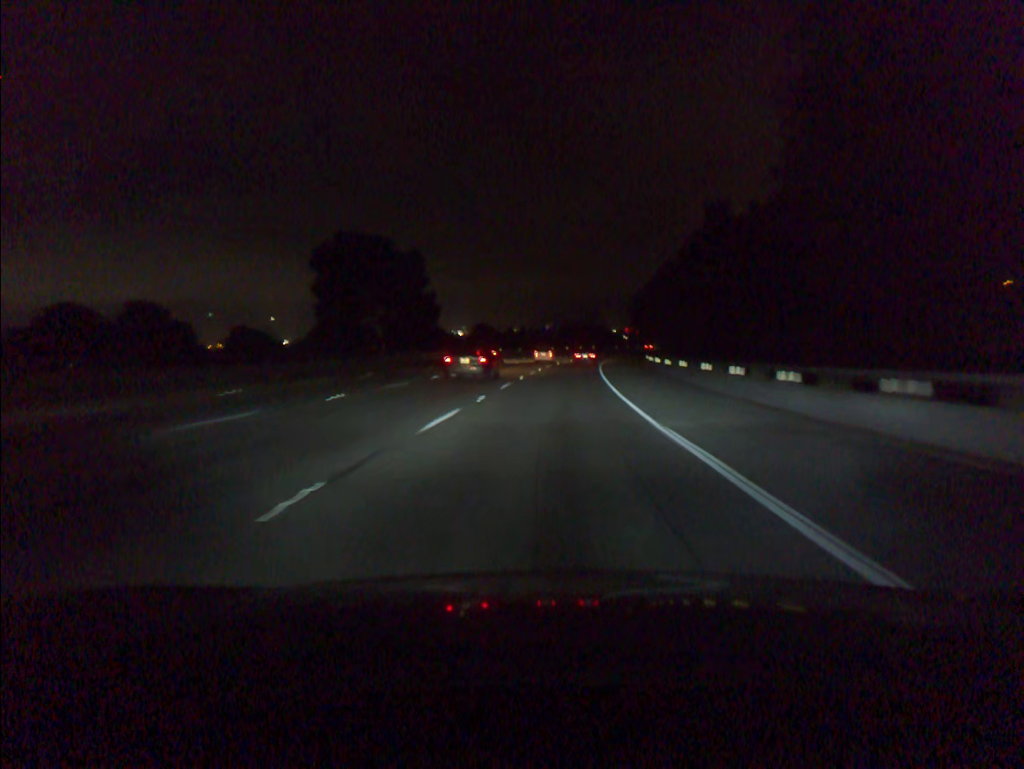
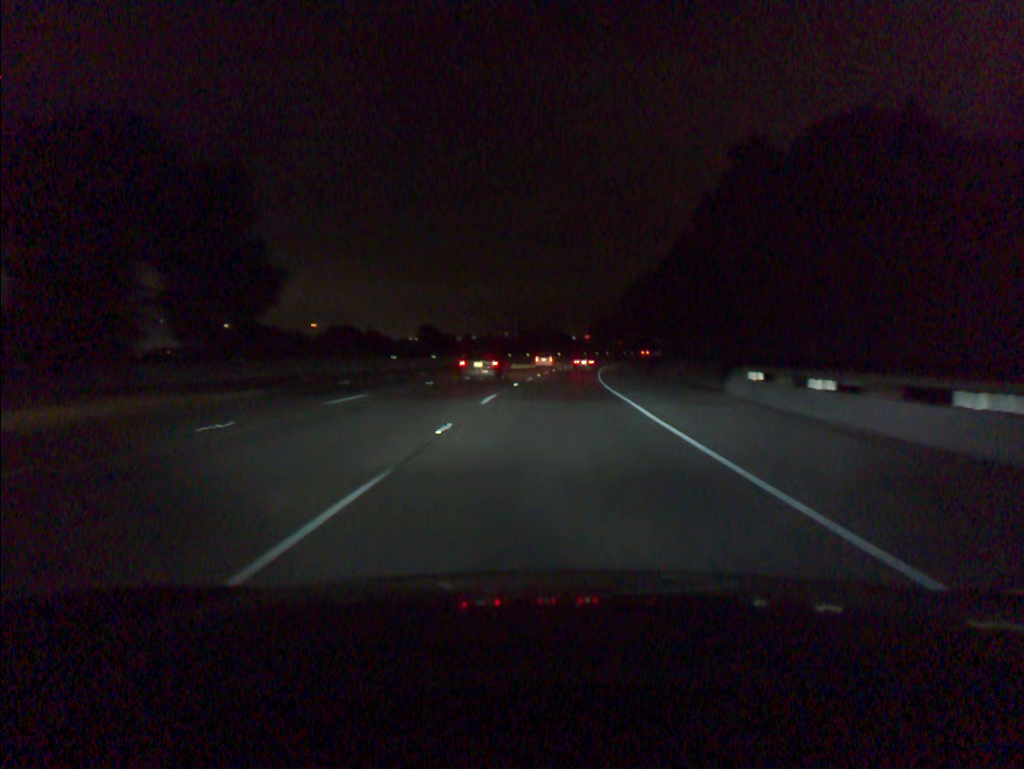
(+0.8, +35.9) m; +3°
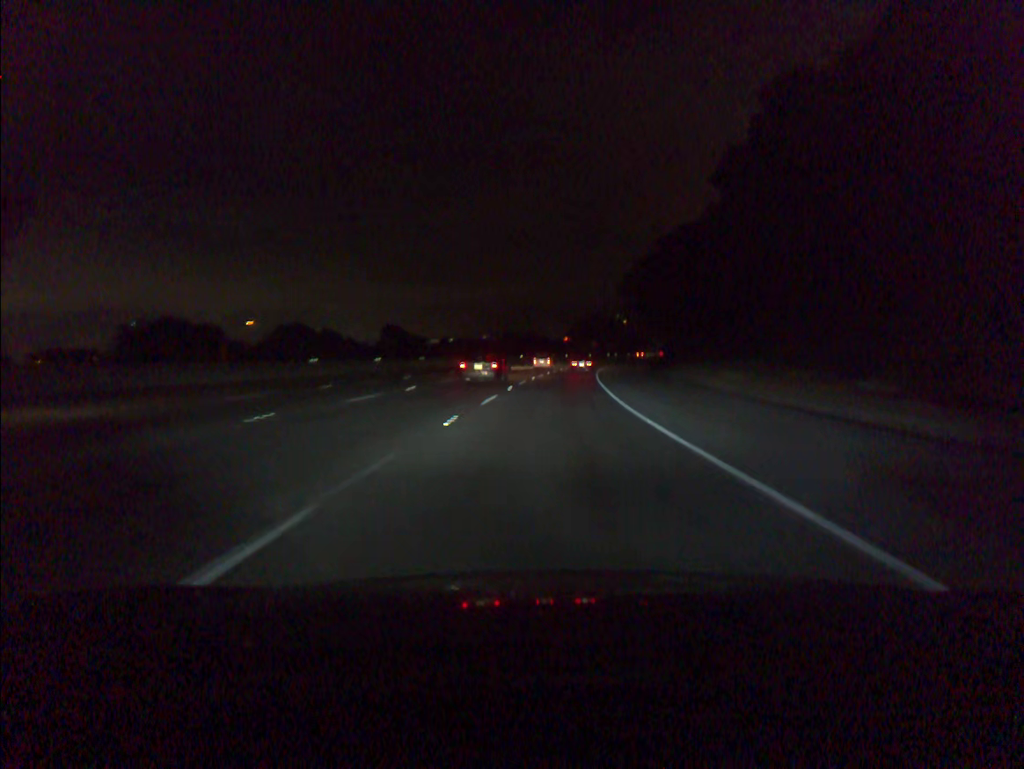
(+0.3, +17.9) m; +2°
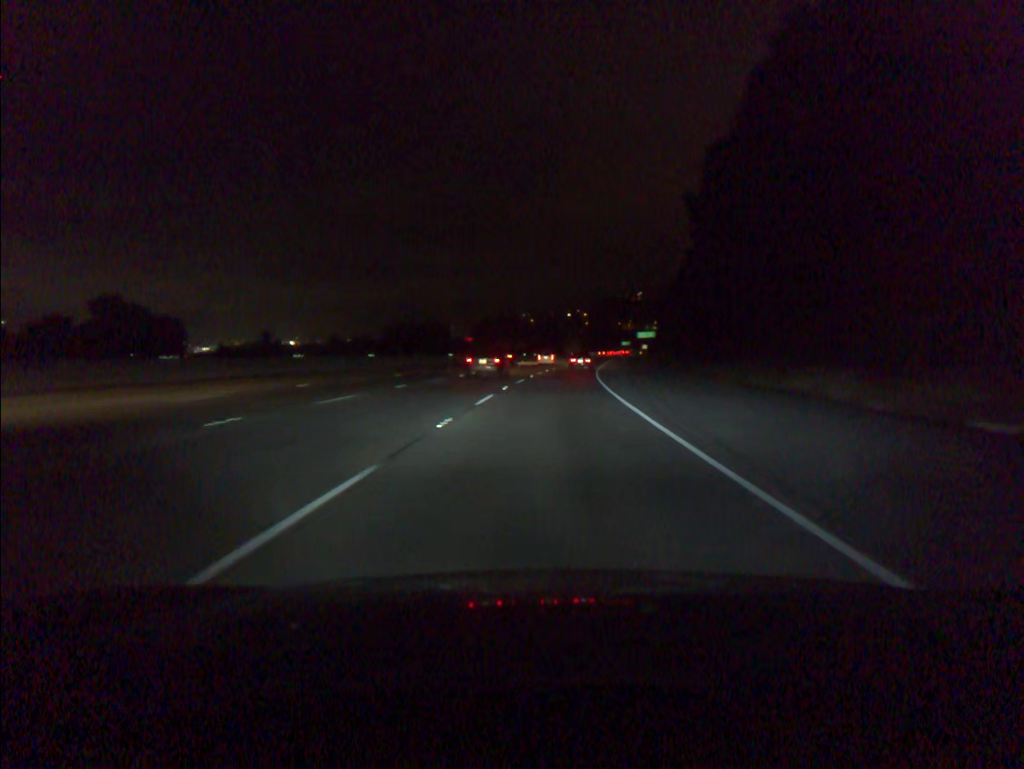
(+5.5, +89.3) m; +7°
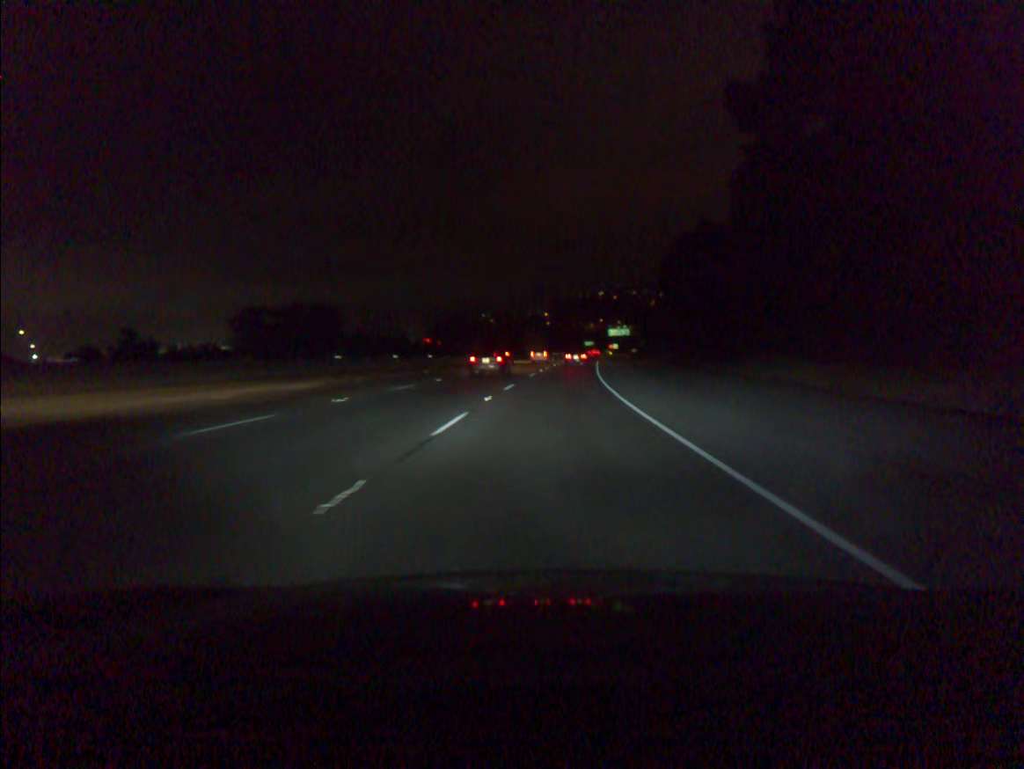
(+0.9, +36.0) m; +3°
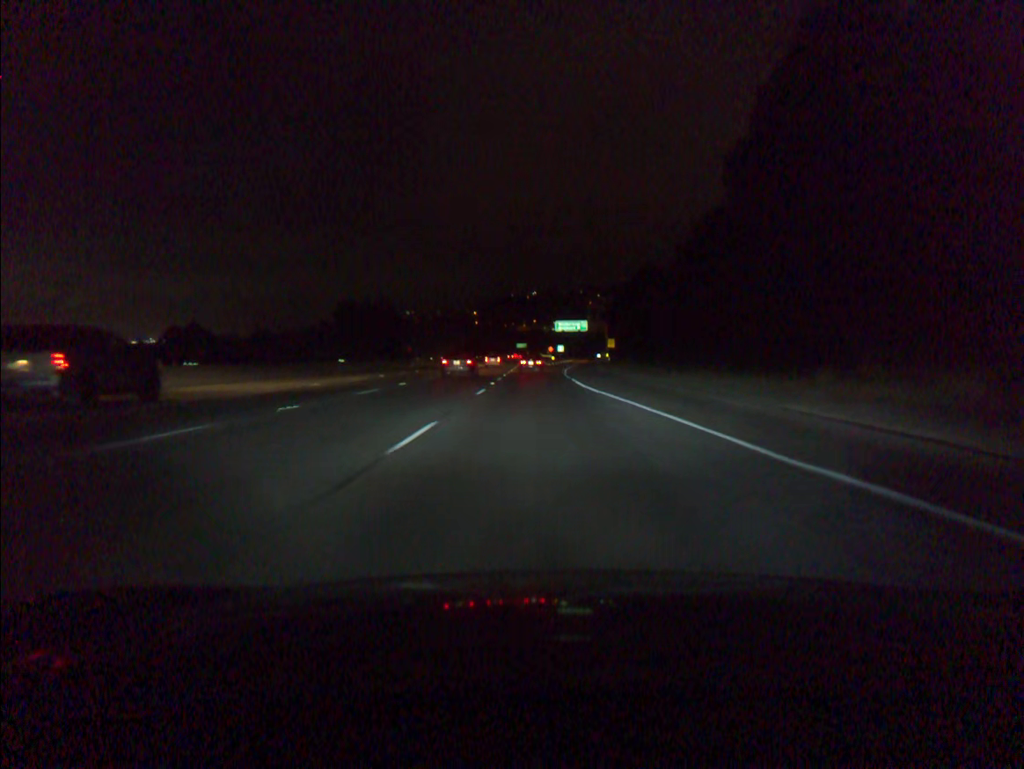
(+5.0, +89.2) m; +5°
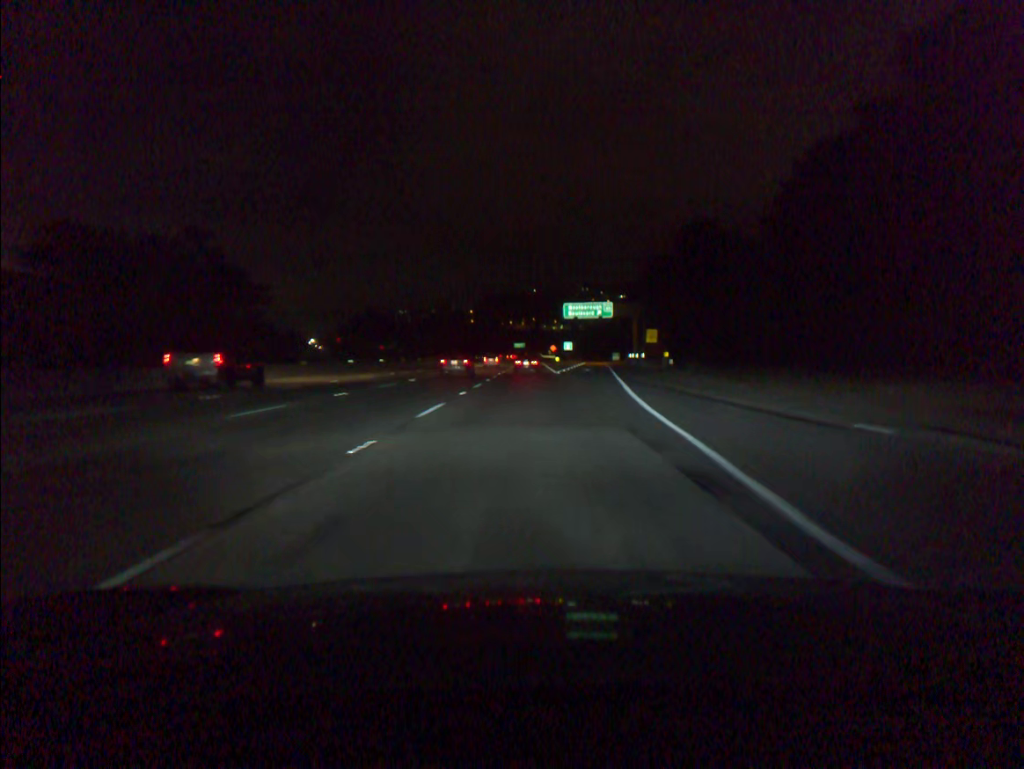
(-0.1, +52.9) m; 0°
